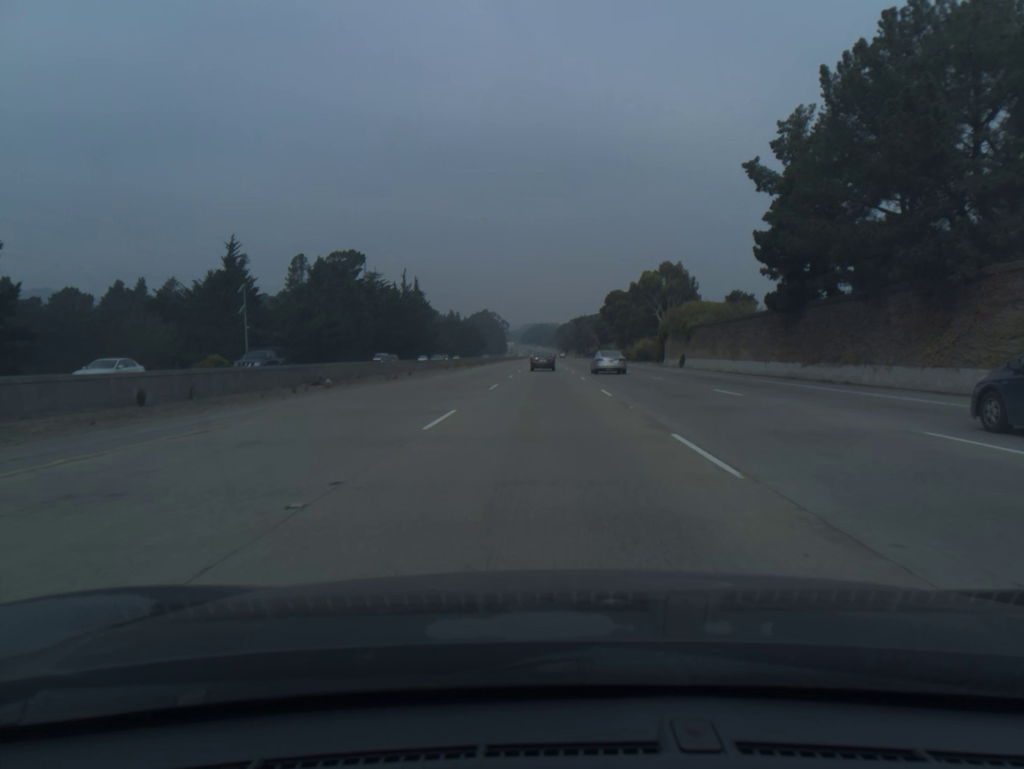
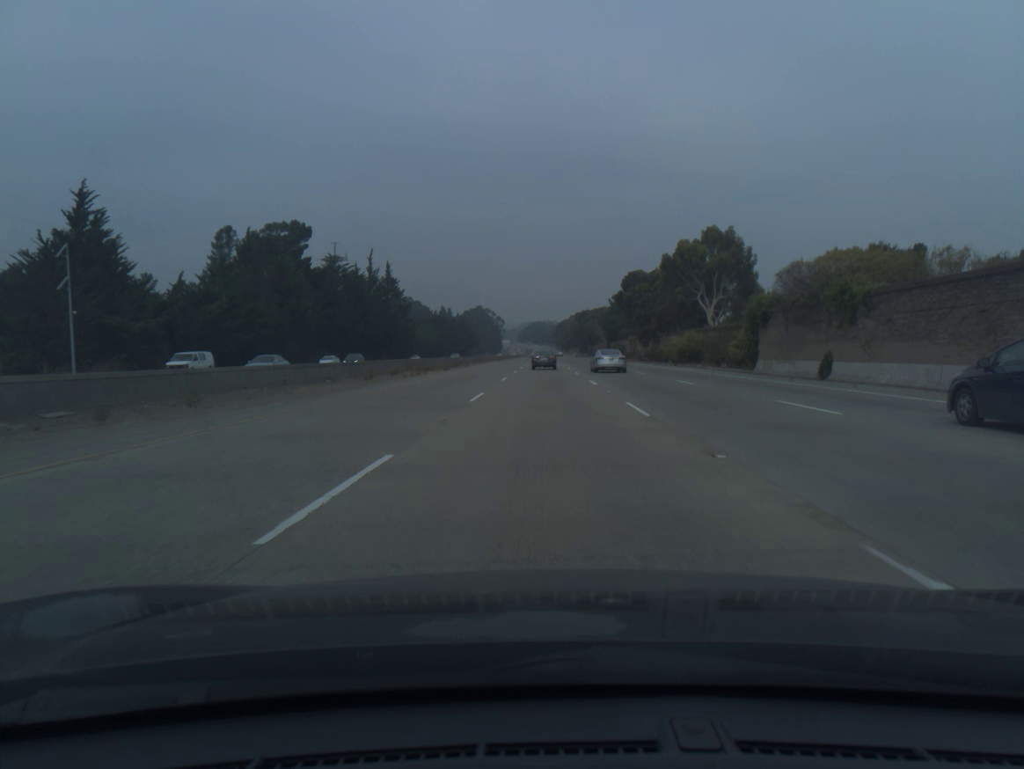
(0.0, +36.7) m; 0°
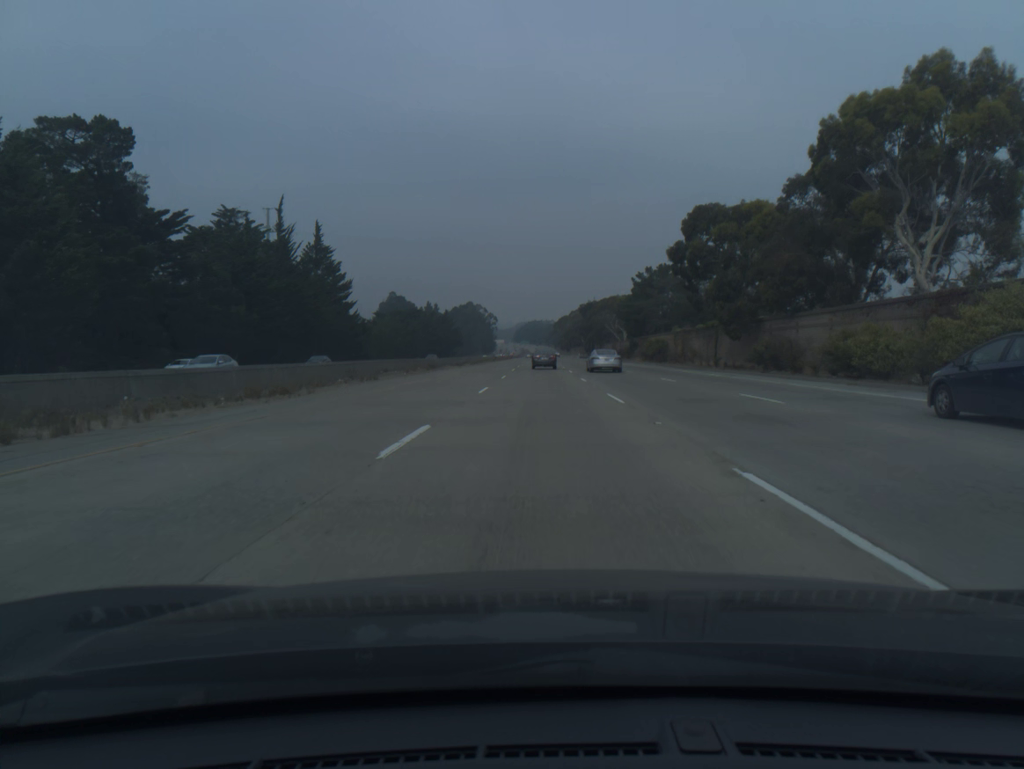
(+0.1, +54.8) m; 0°
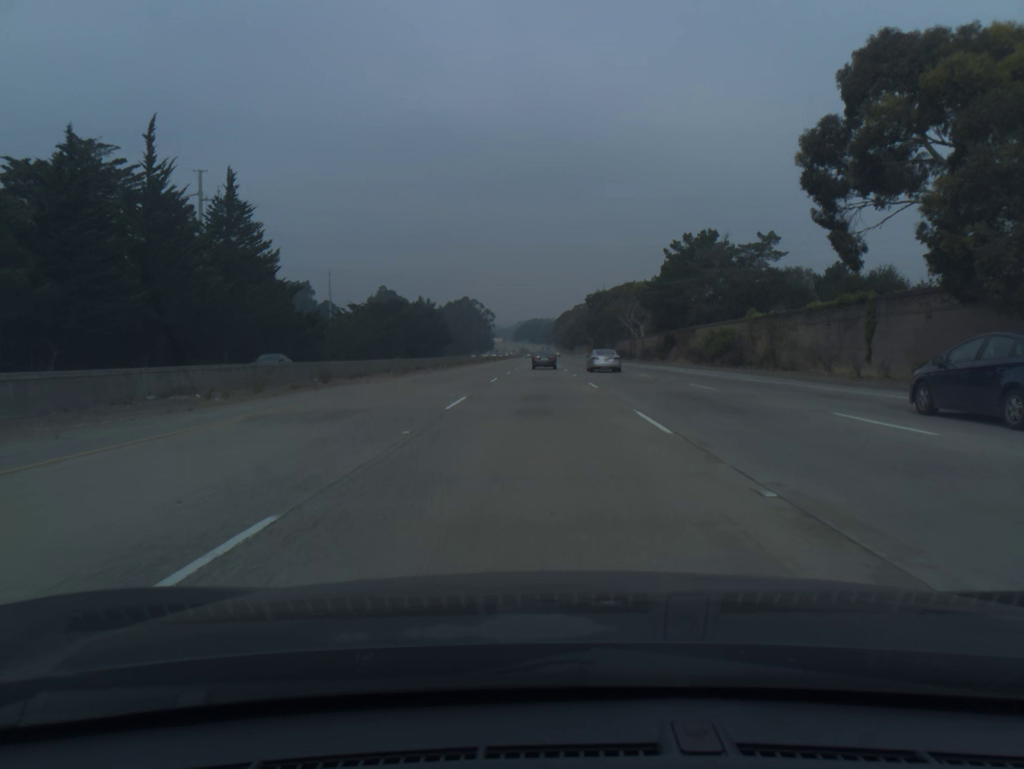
(0.0, +36.4) m; 0°
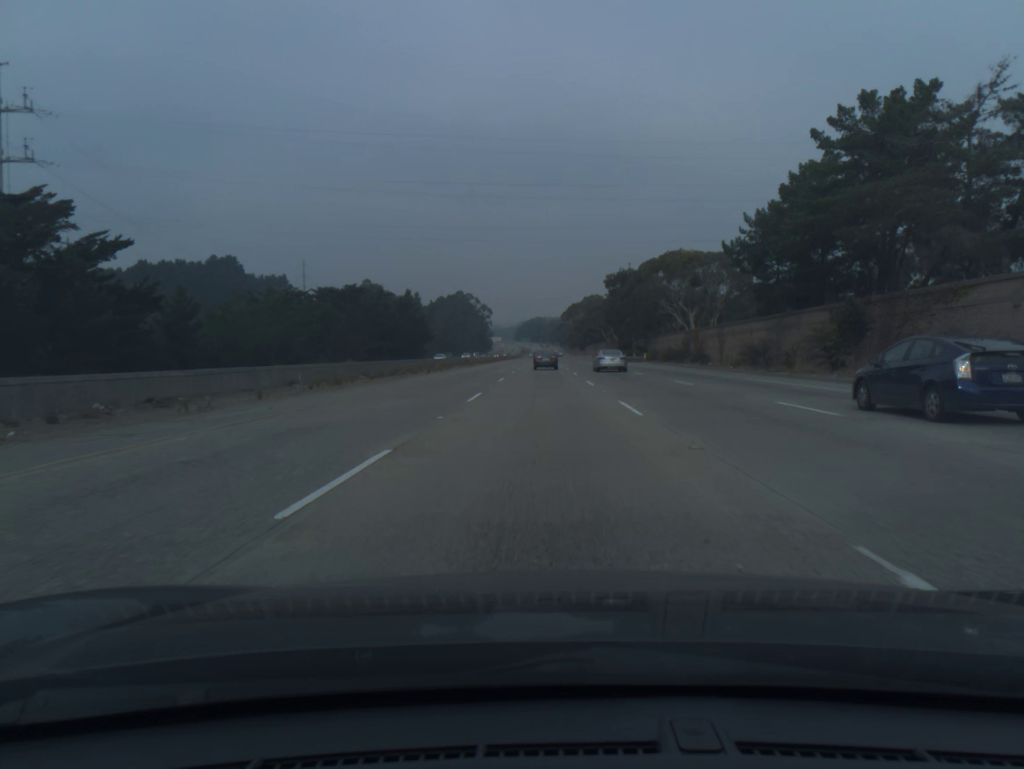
(-0.2, +54.7) m; 0°
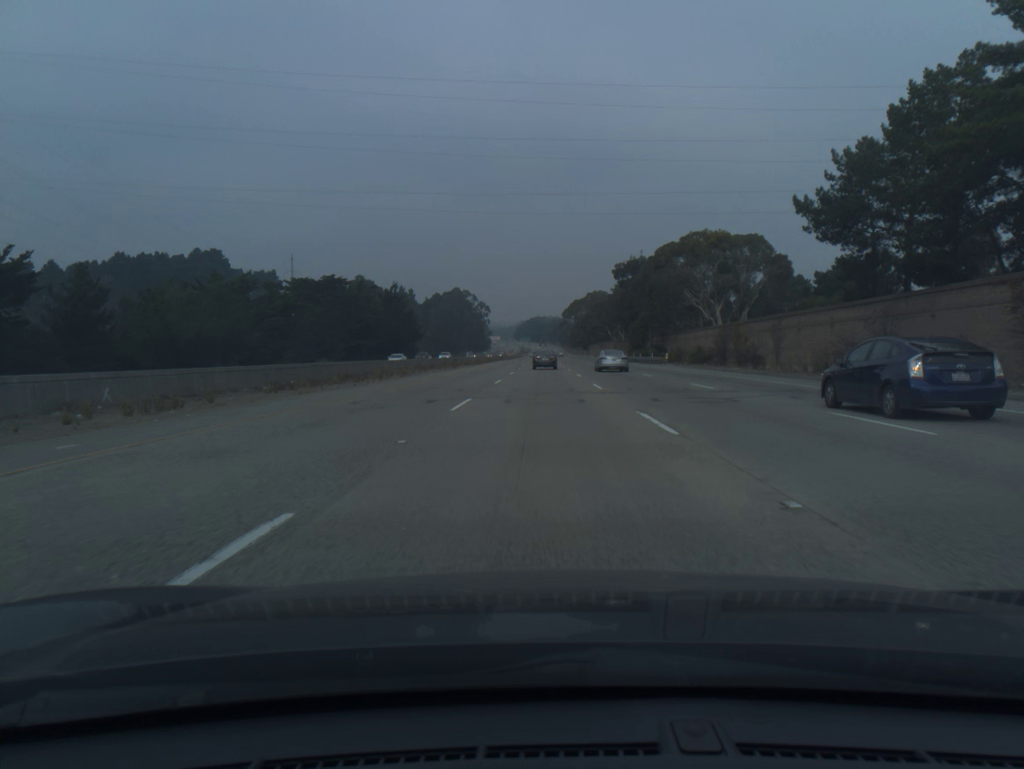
(0.0, +18.2) m; 0°
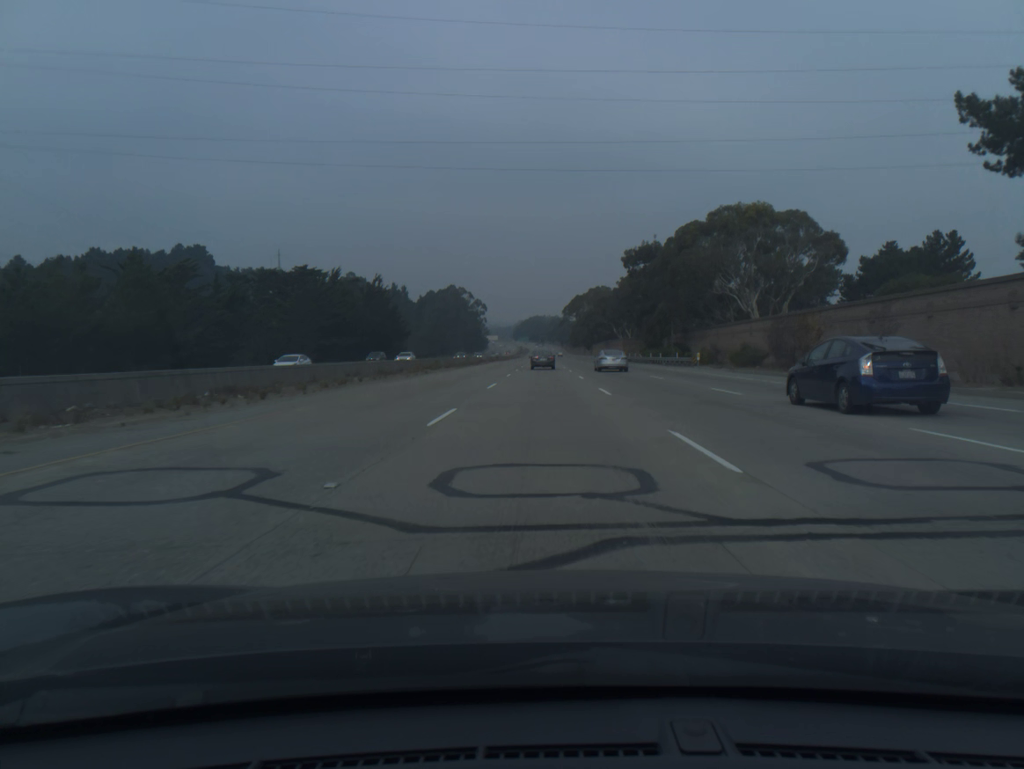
(0.0, +18.2) m; 0°
